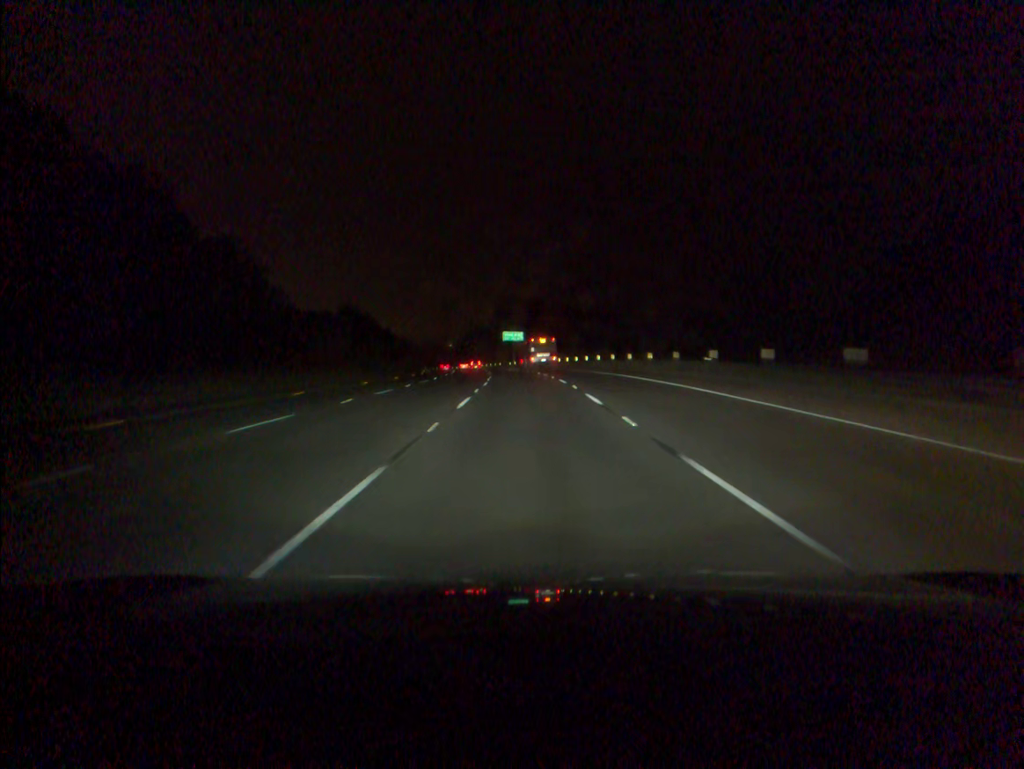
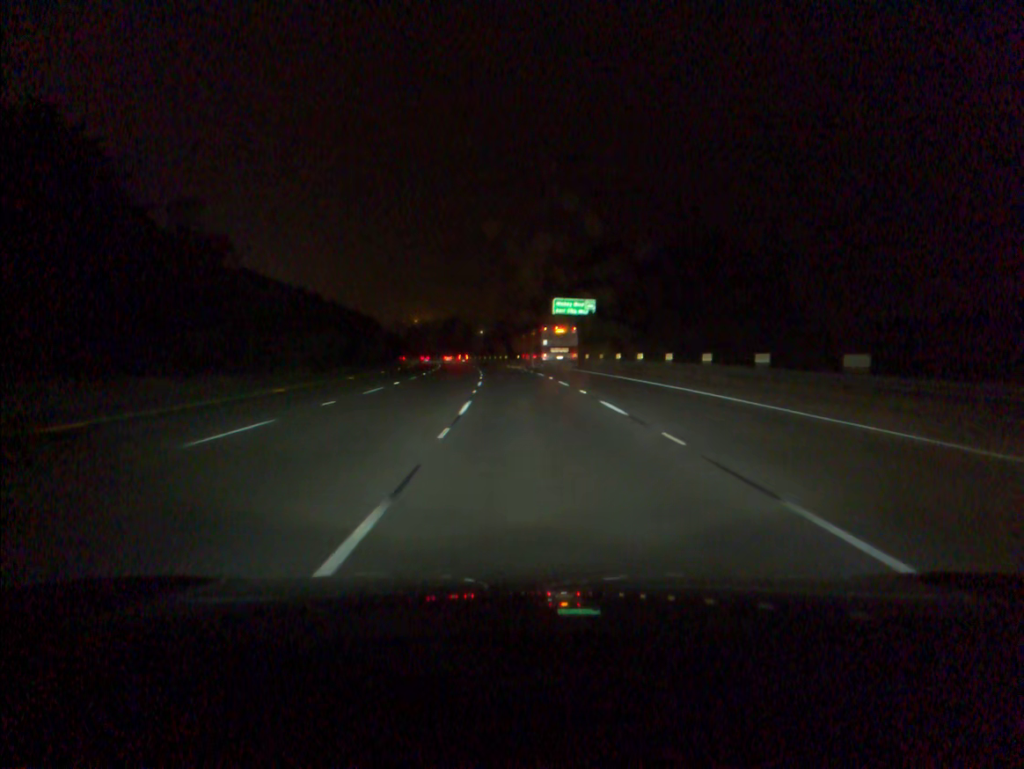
(-1.9, +75.8) m; -3°
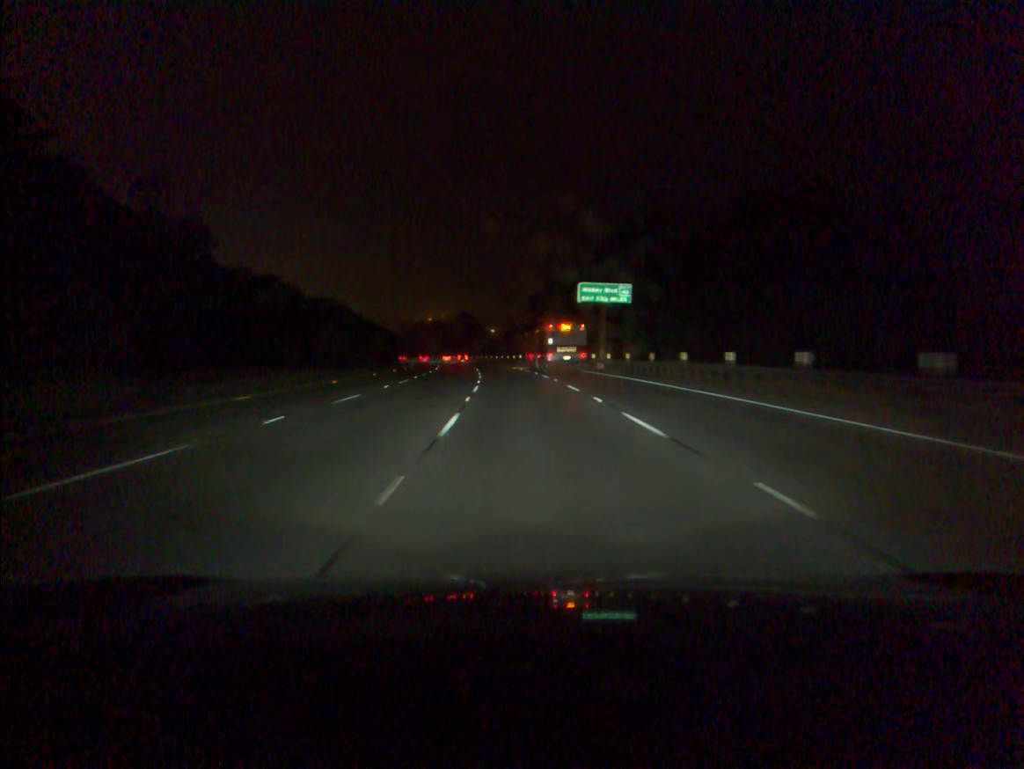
(-0.2, +19.0) m; -1°
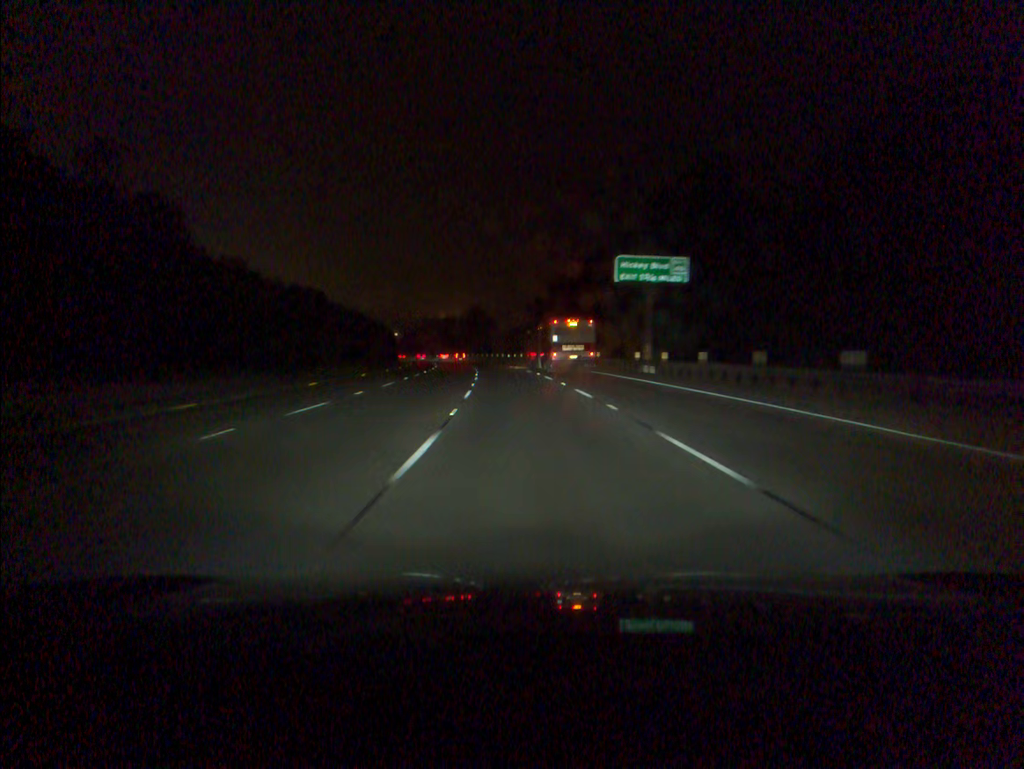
(-0.2, +19.0) m; -1°
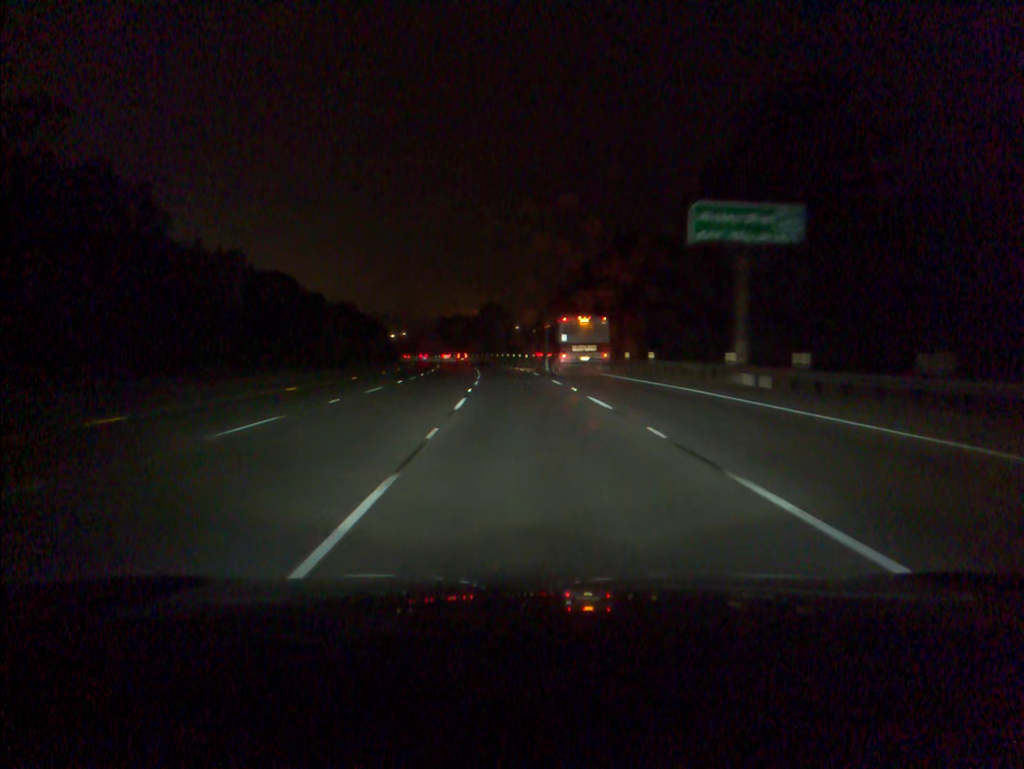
(-0.2, +19.0) m; -1°
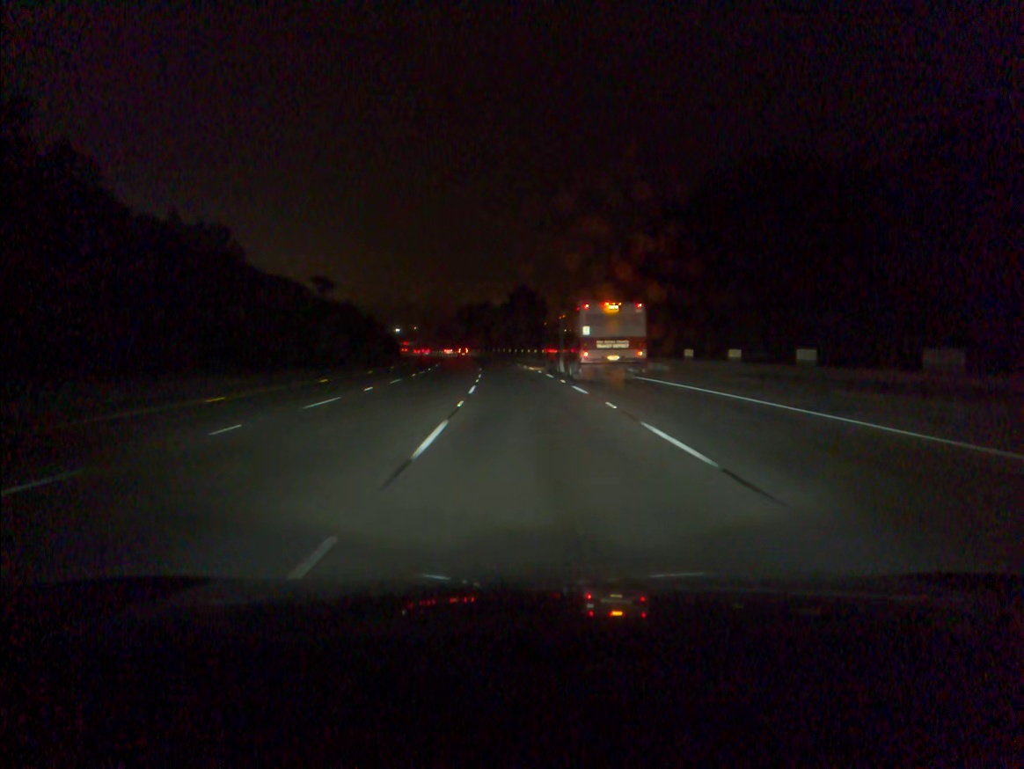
(-0.8, +37.9) m; -2°
